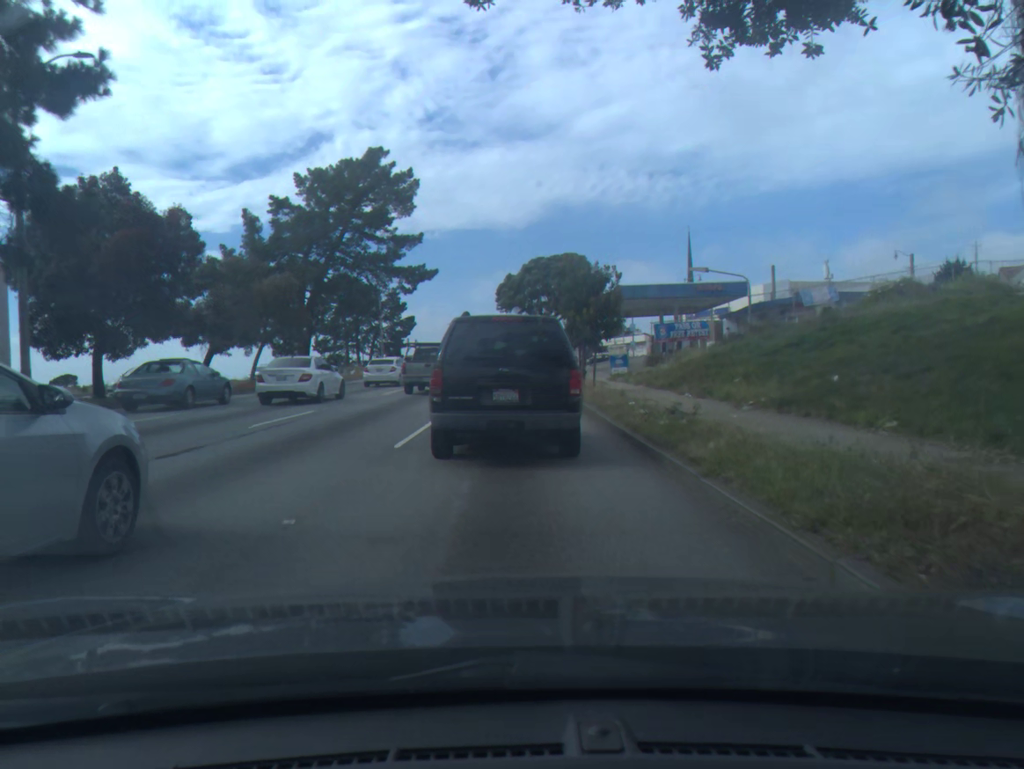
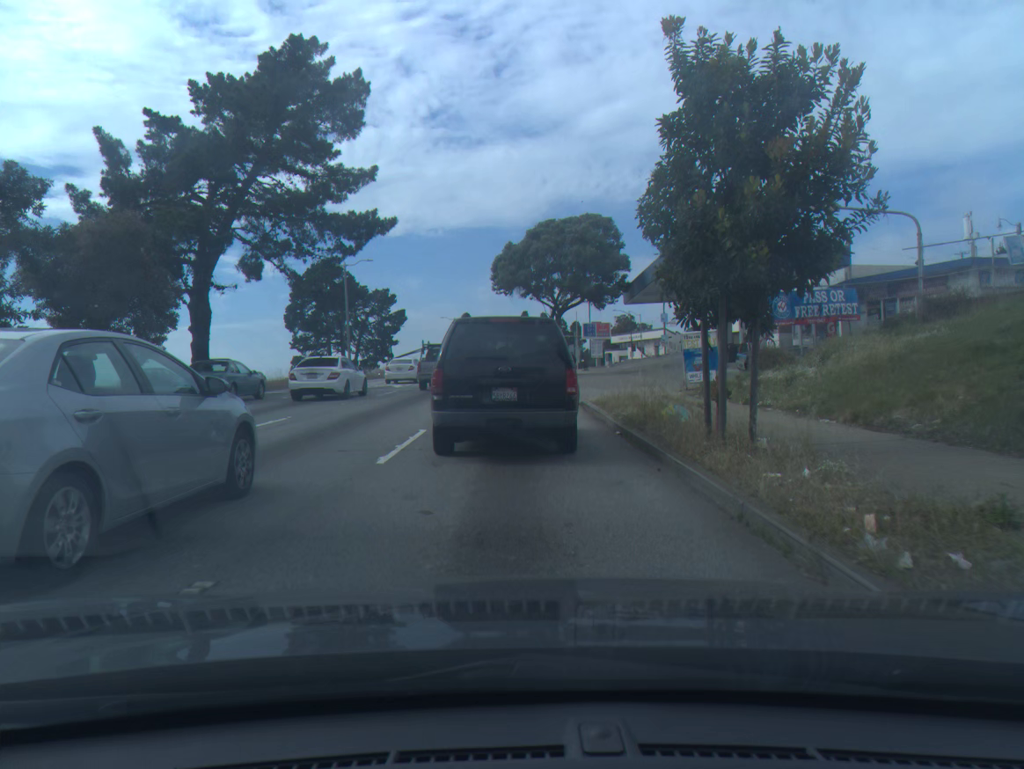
(-0.2, +16.1) m; -1°
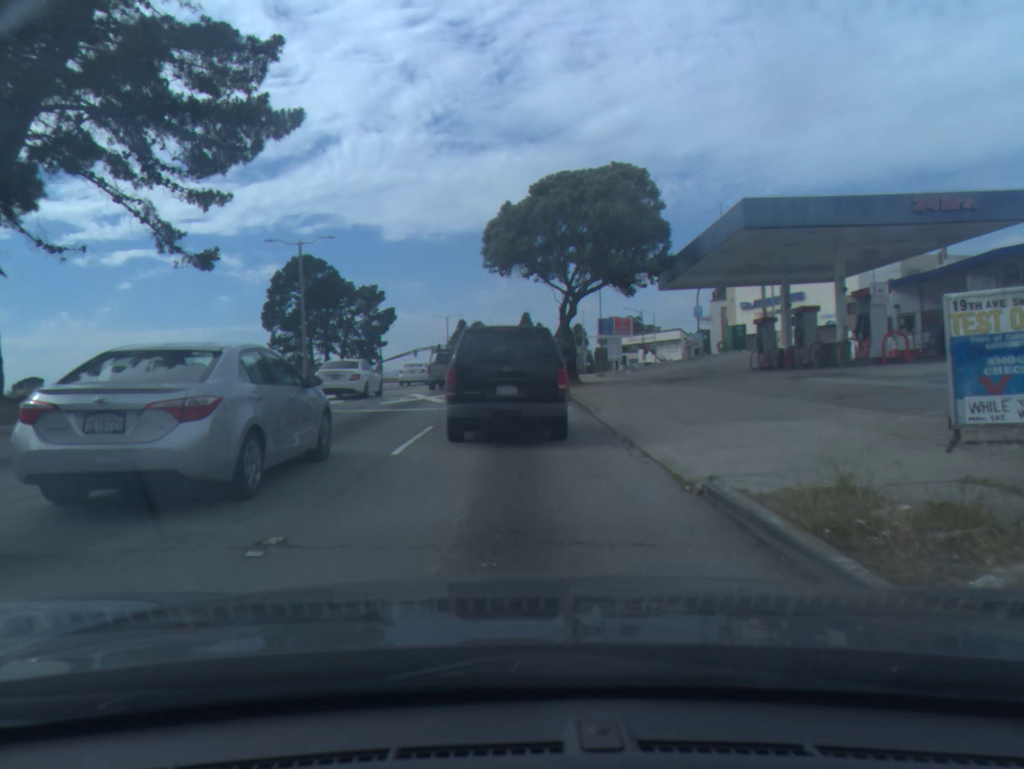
(-0.1, +13.6) m; 0°
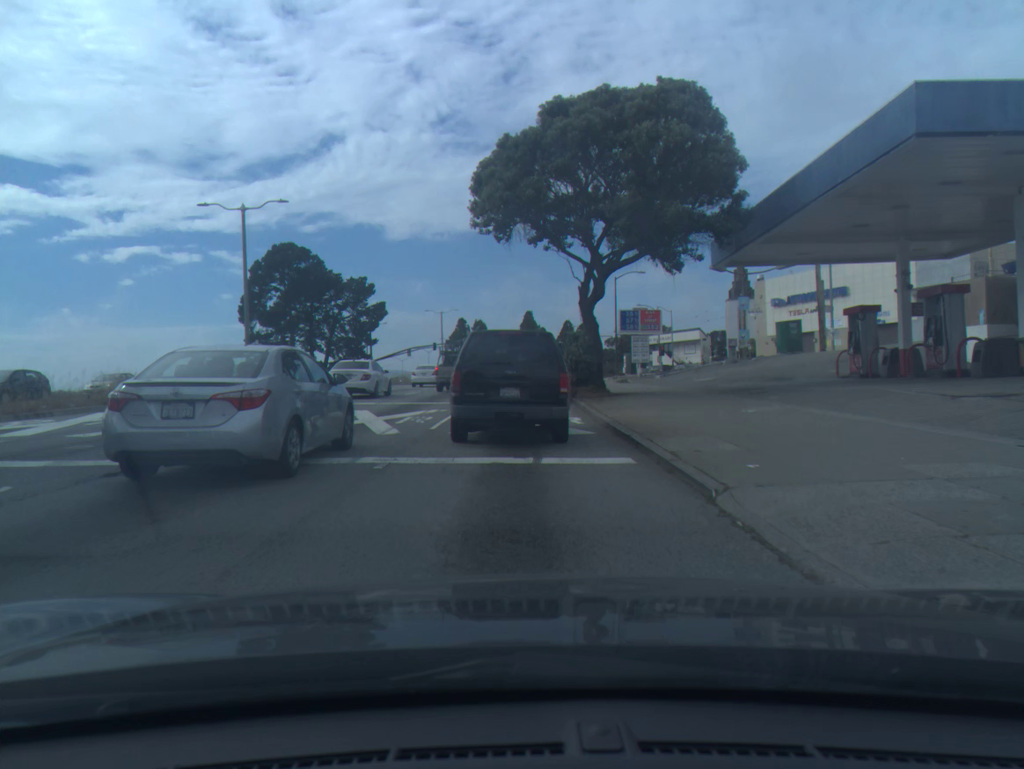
(0.0, +10.6) m; 0°
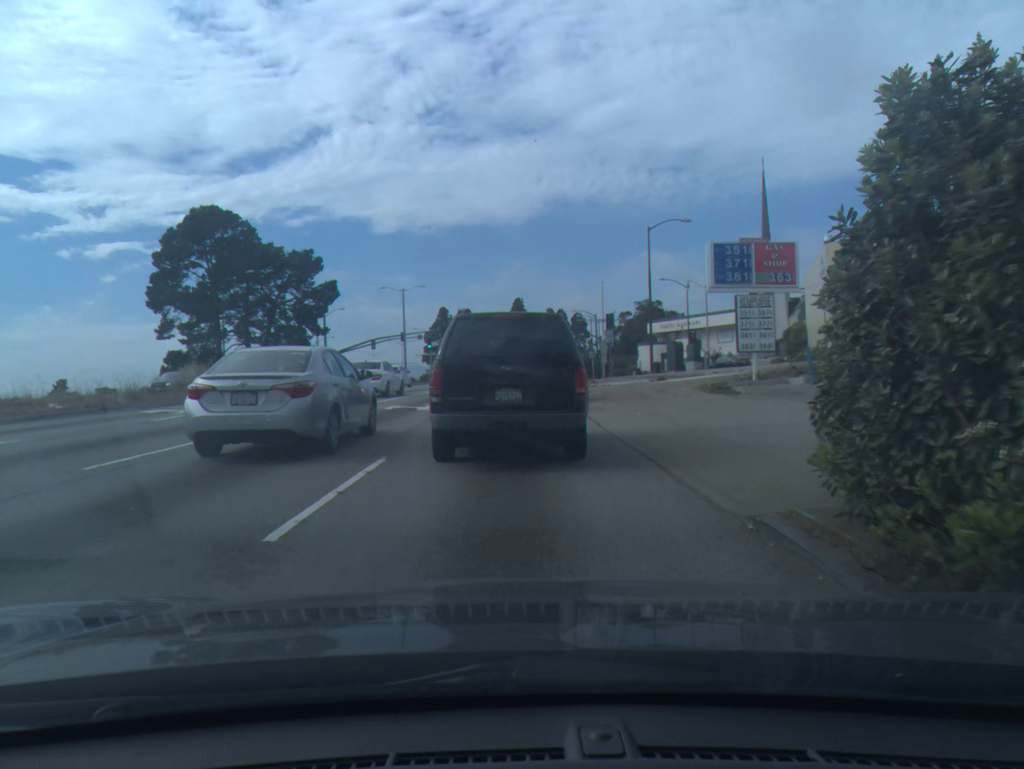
(+0.2, +23.6) m; +1°
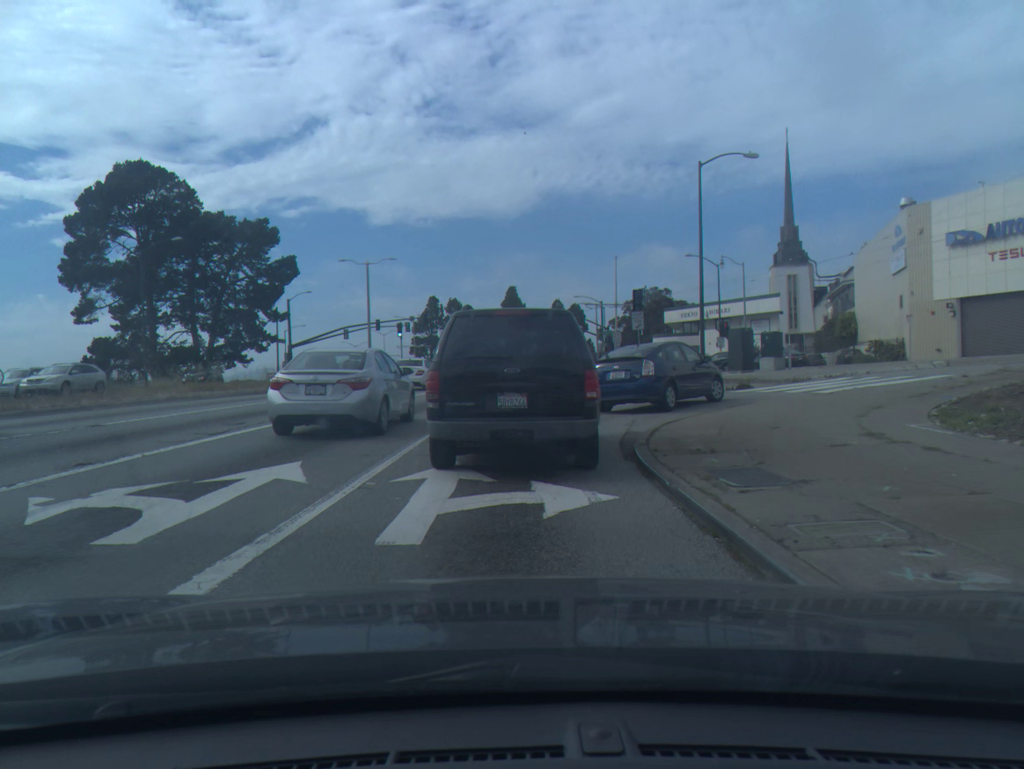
(+0.1, +15.4) m; +1°
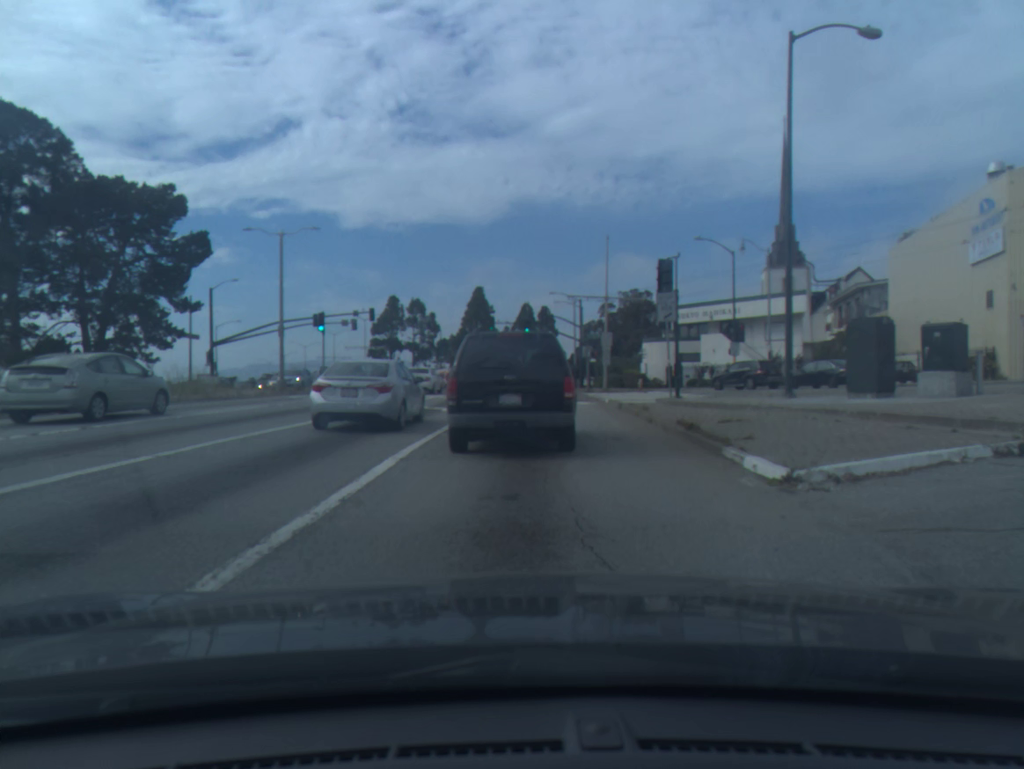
(+0.3, +14.9) m; +3°
